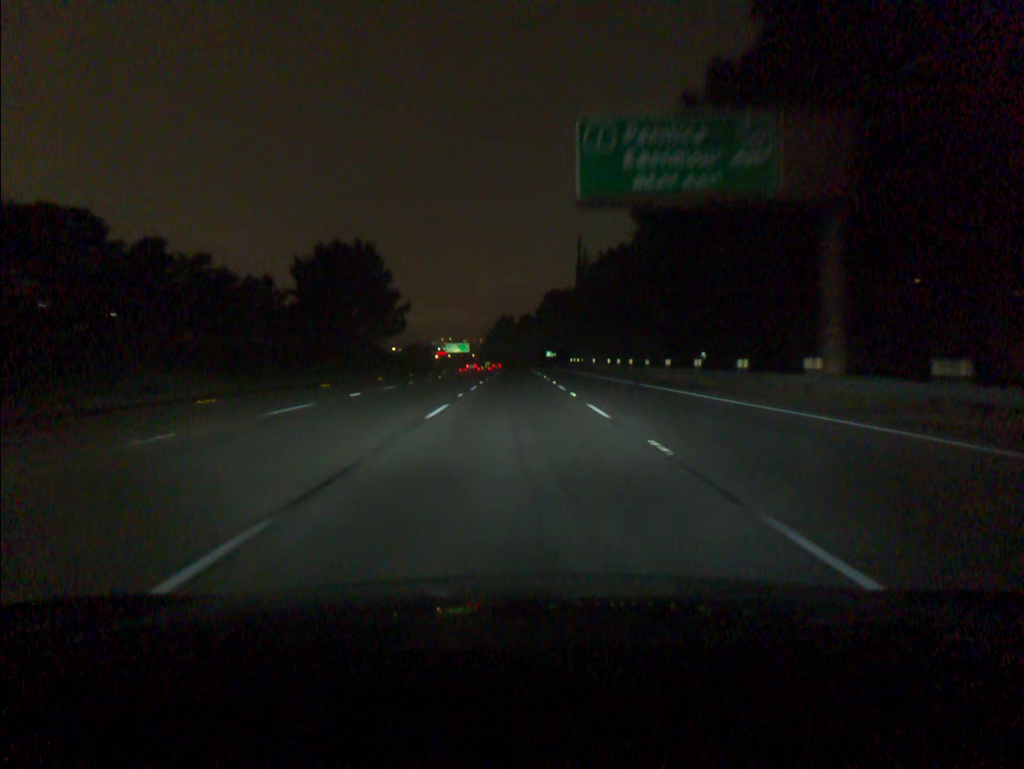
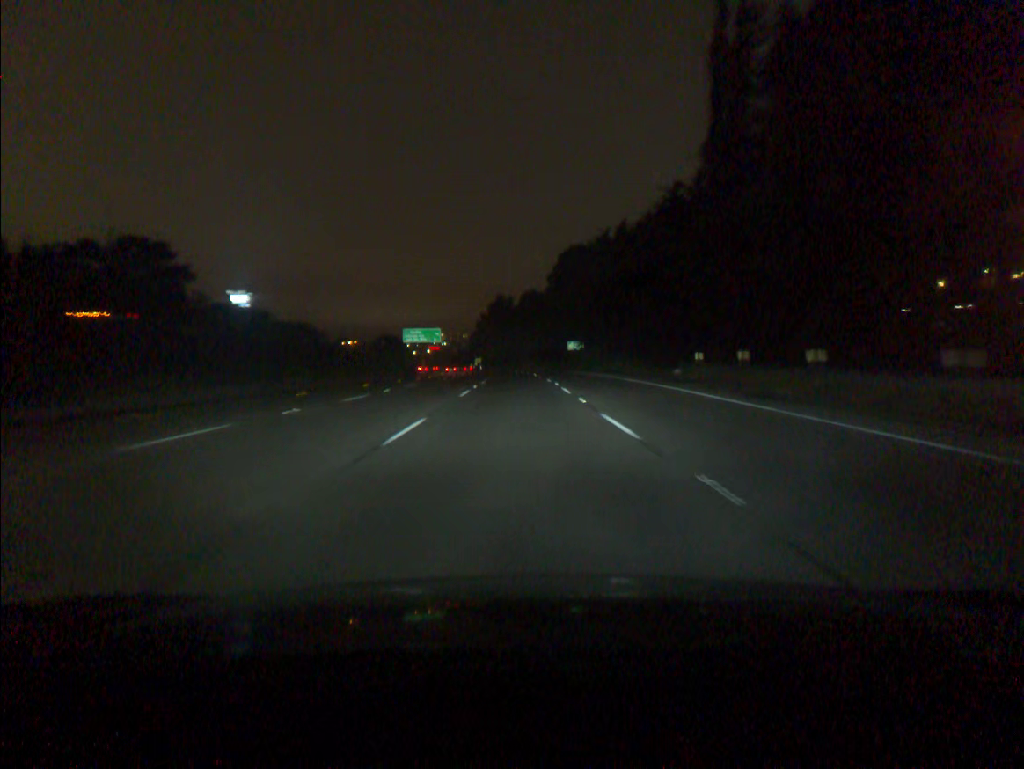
(-0.1, +92.1) m; 0°
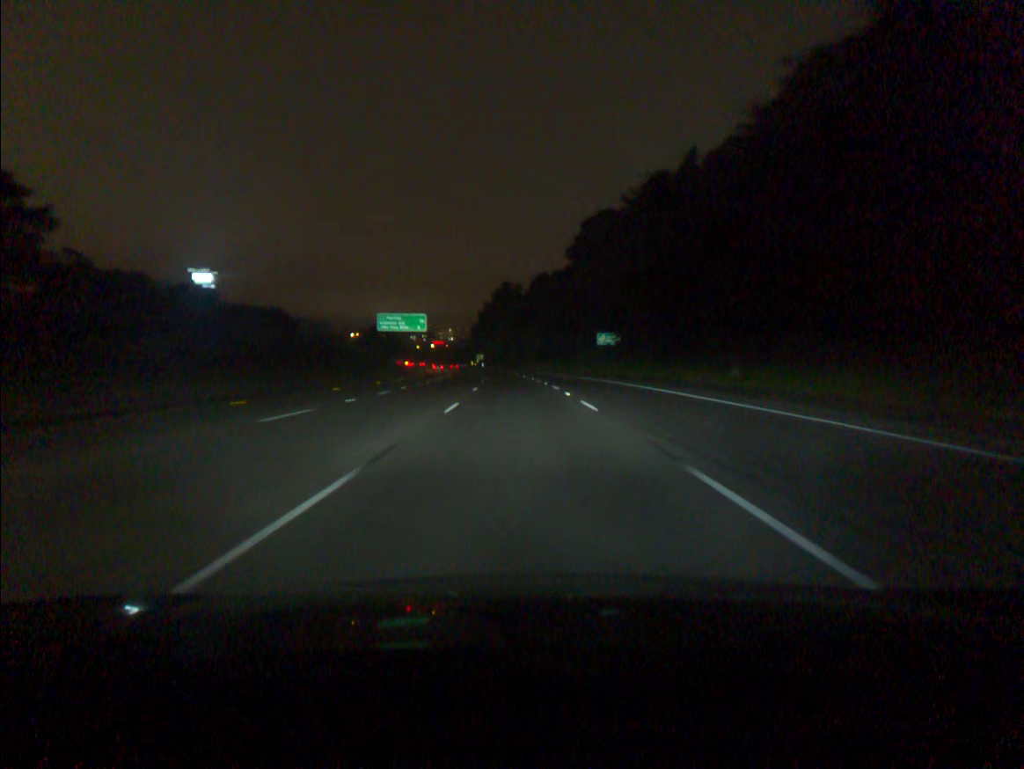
(-0.2, +36.8) m; -1°
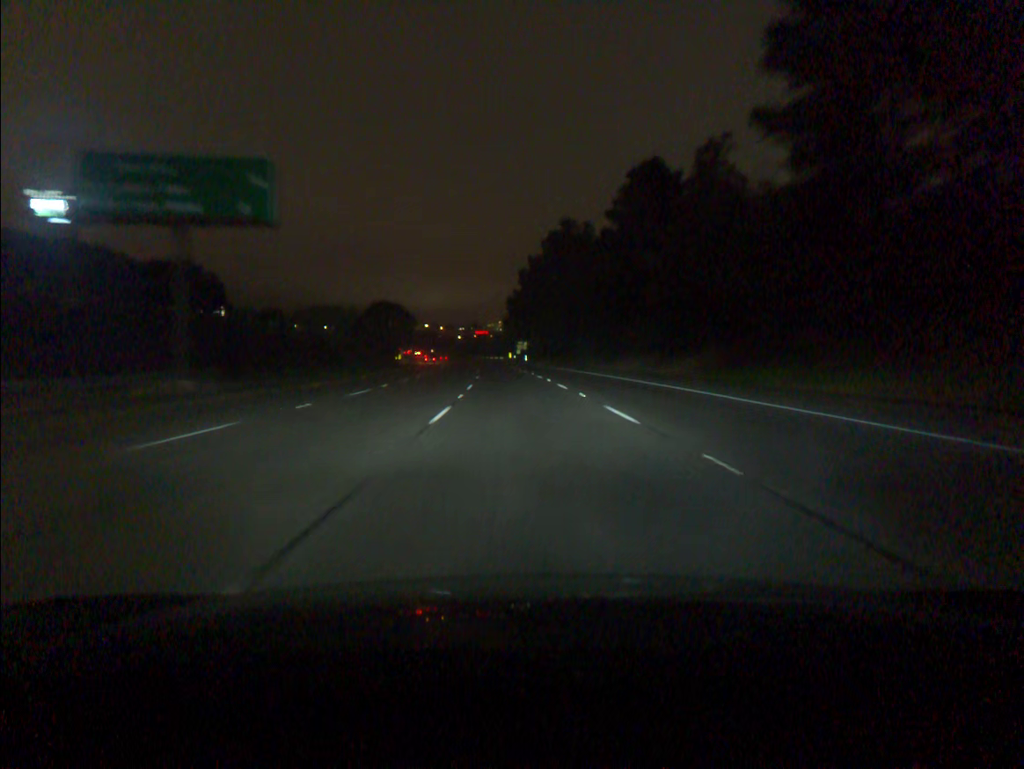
(-2.9, +92.1) m; -4°
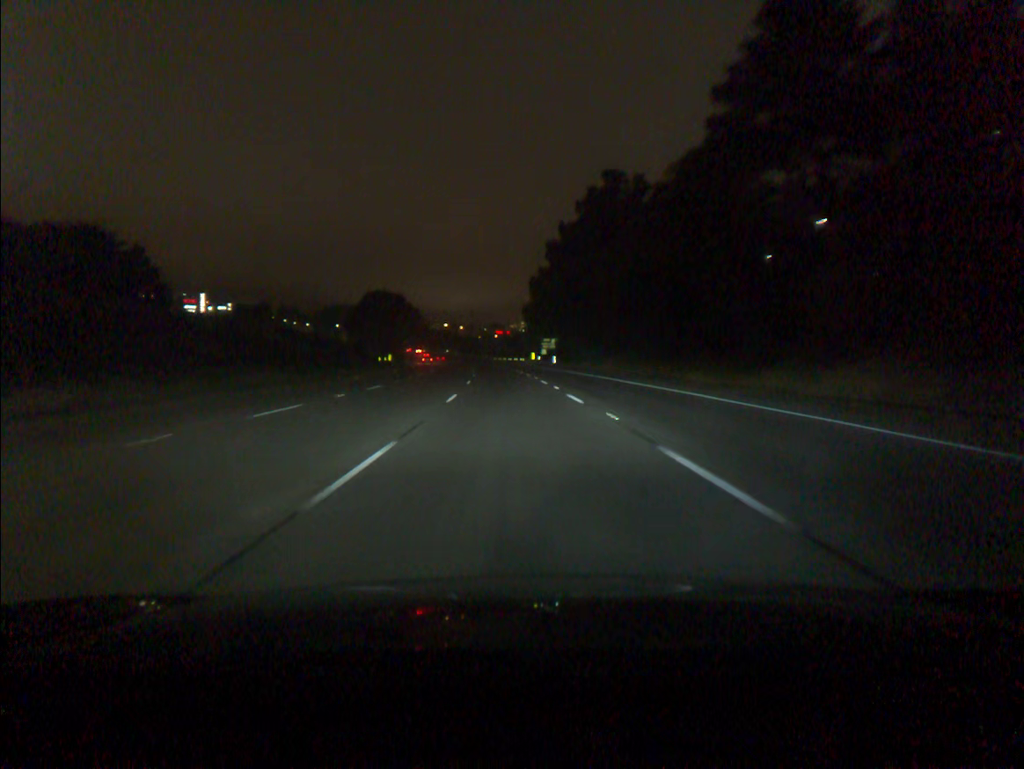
(-0.5, +37.0) m; -2°
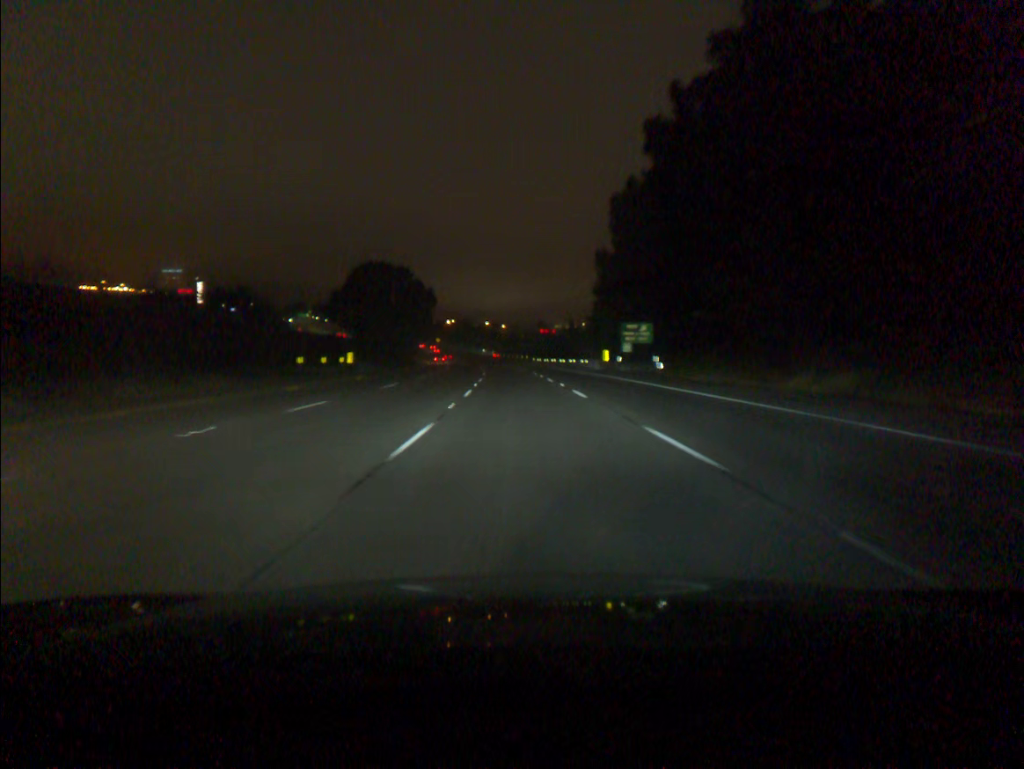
(-1.7, +55.5) m; -3°
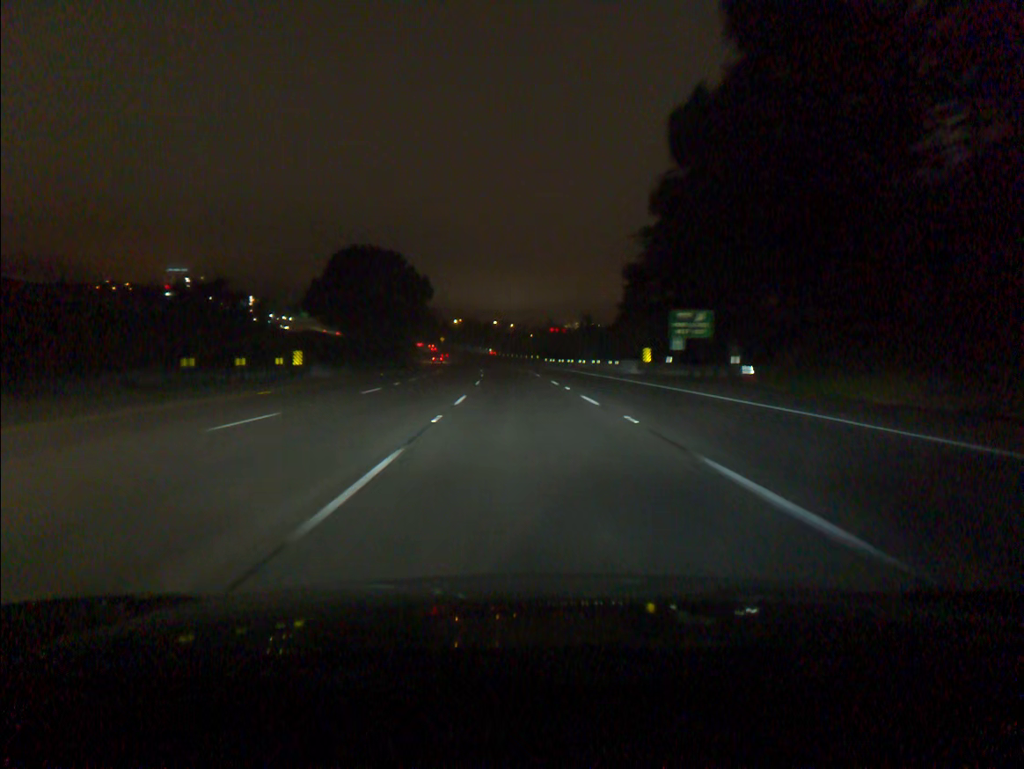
(-0.1, +18.5) m; -1°
